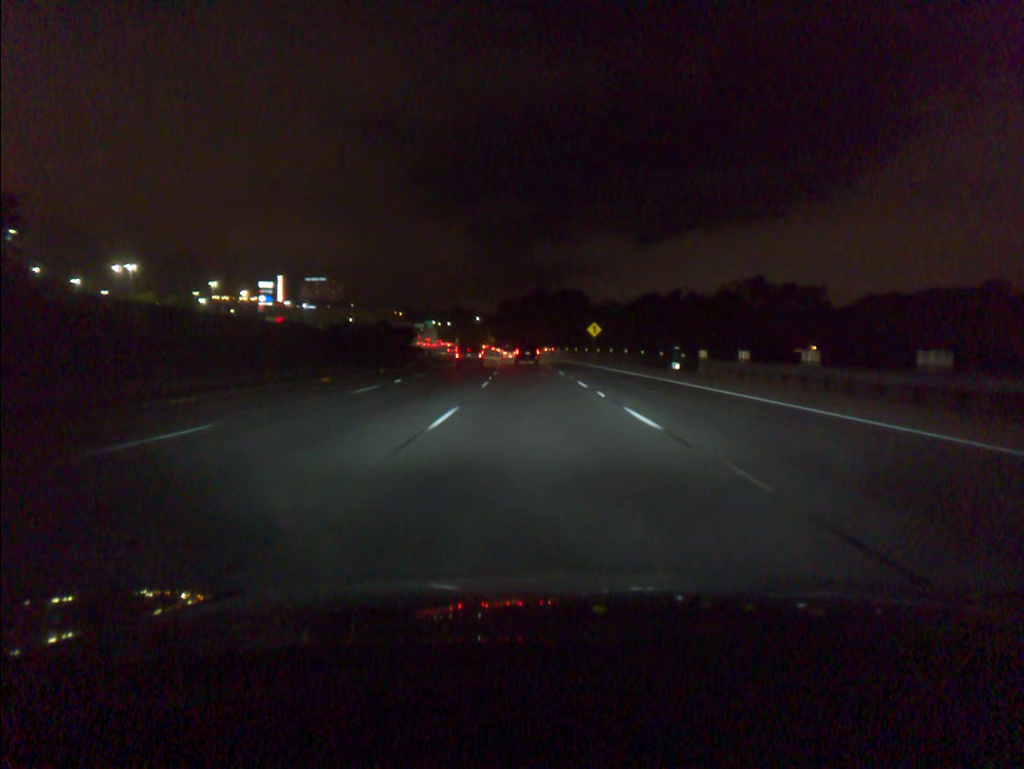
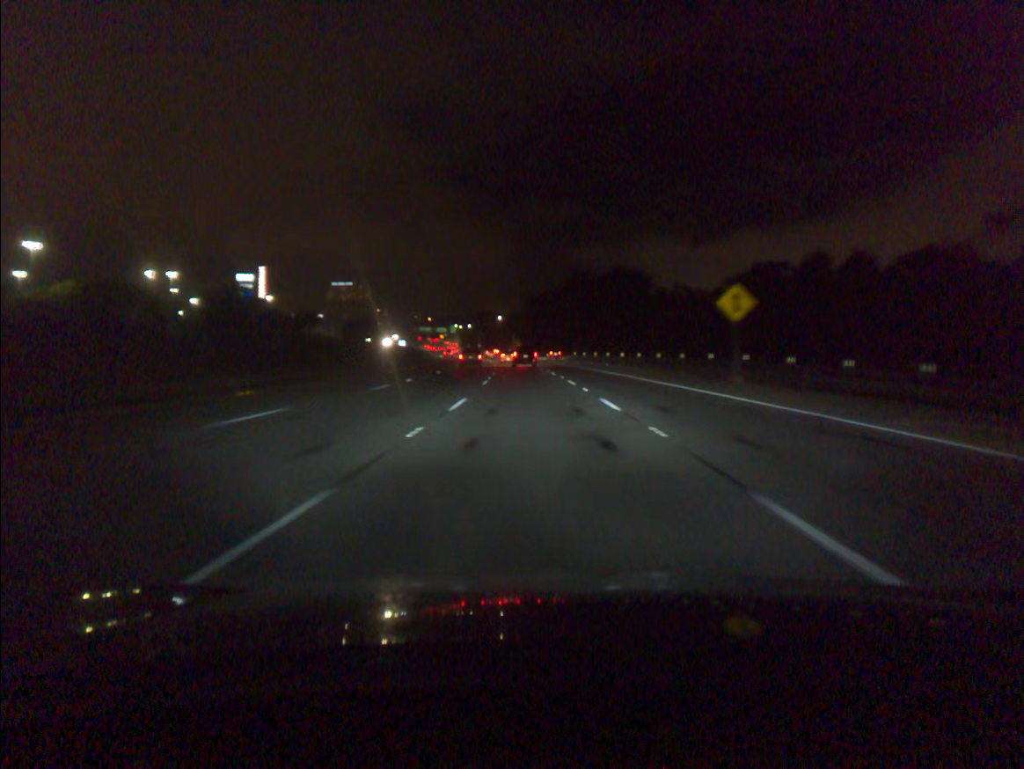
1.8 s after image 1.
(-1.1, +54.0) m; -2°
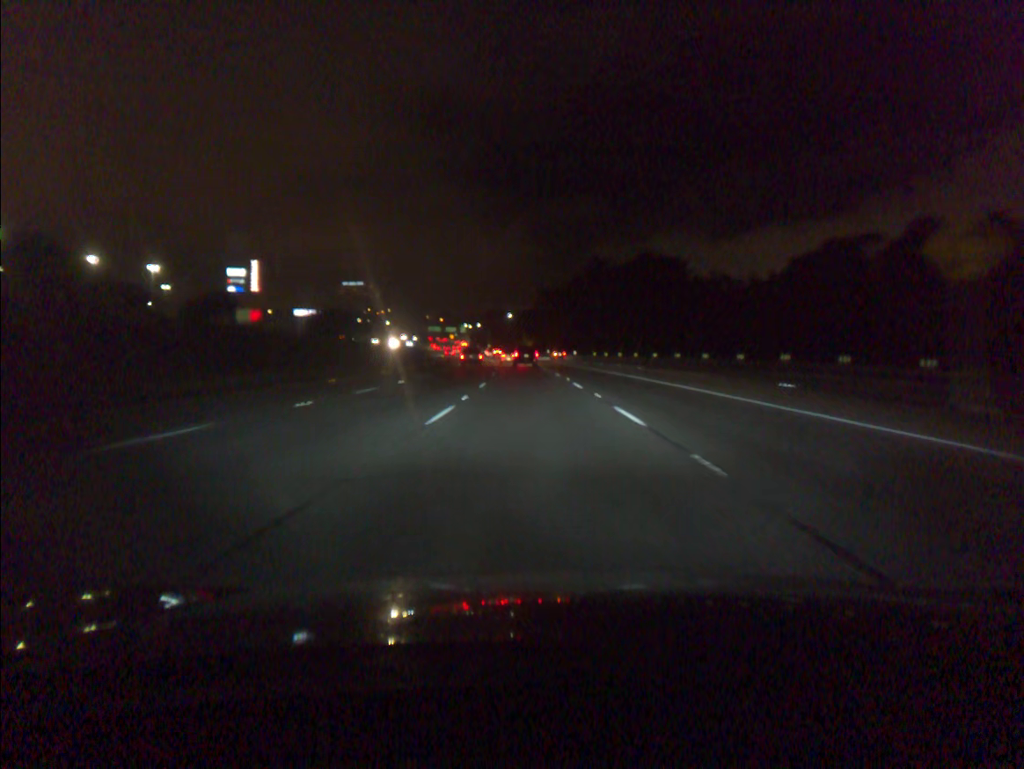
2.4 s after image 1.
(-0.2, +18.0) m; -1°
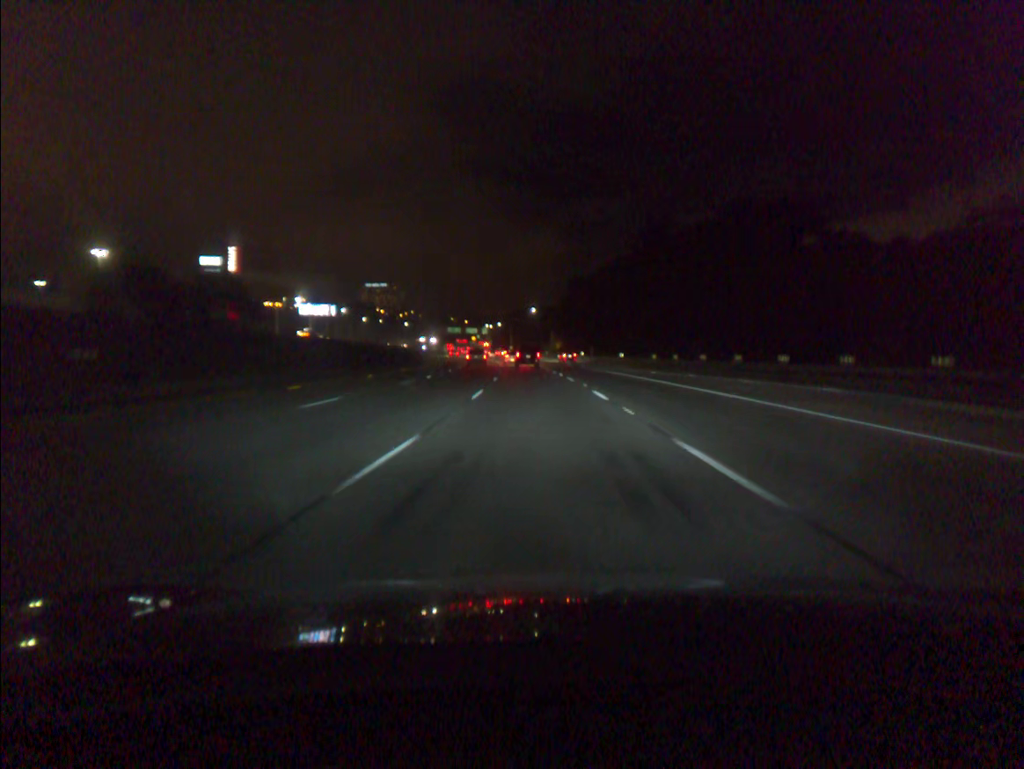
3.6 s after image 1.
(-0.6, +36.1) m; -2°
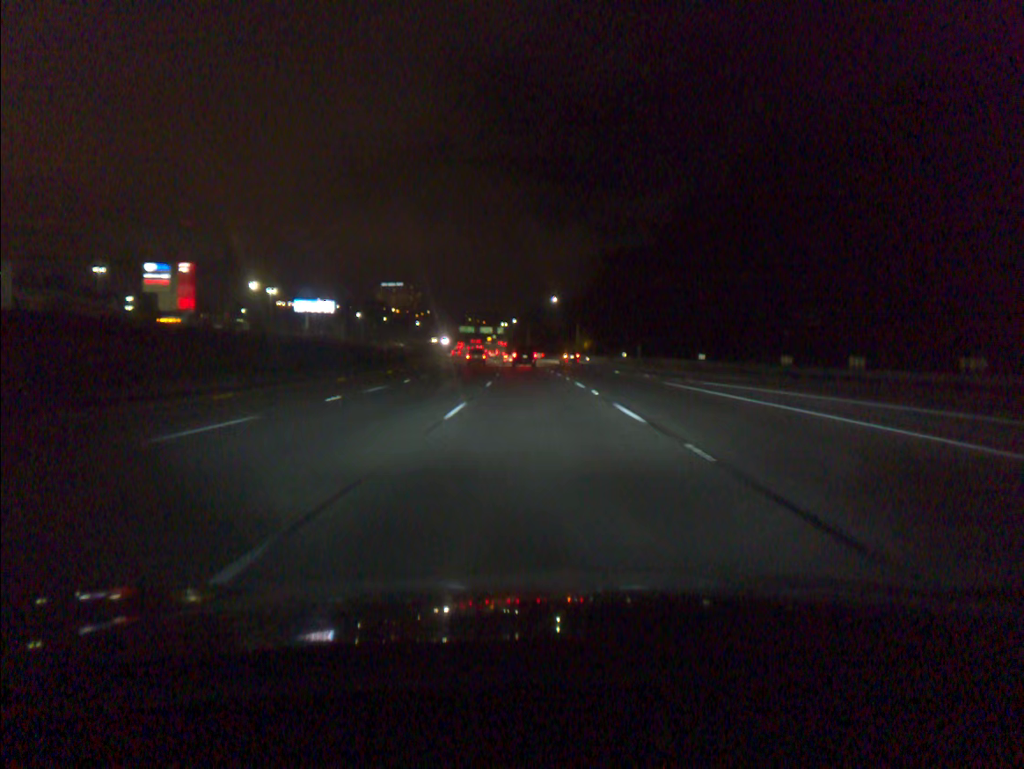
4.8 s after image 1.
(-0.5, +36.1) m; -1°
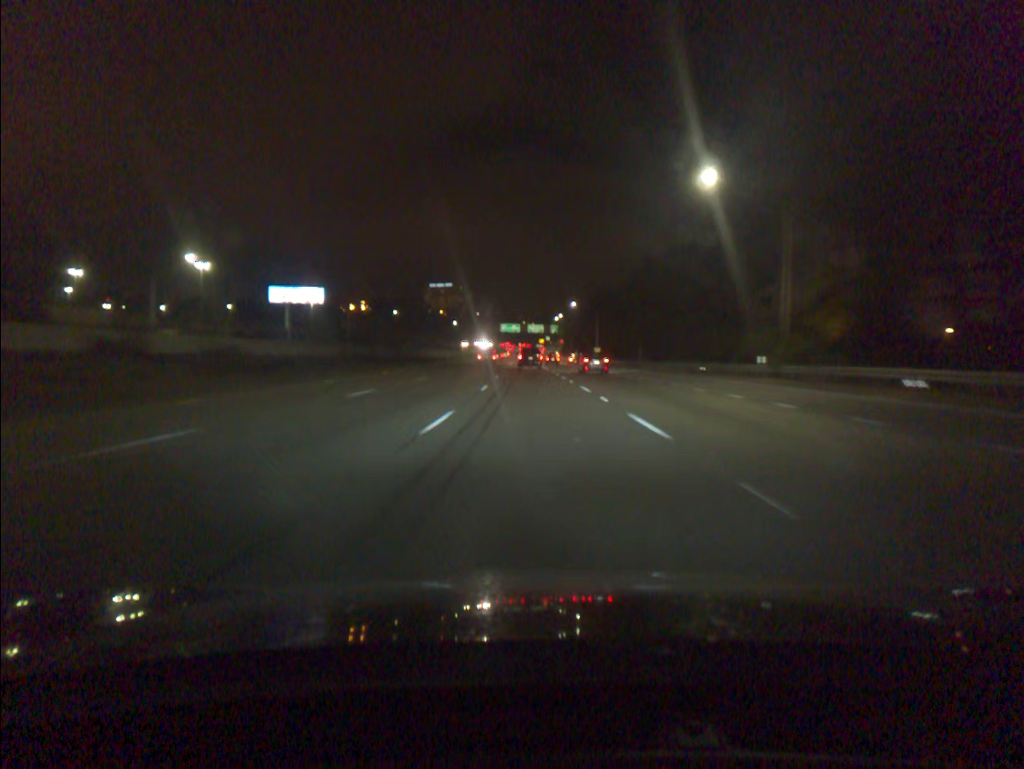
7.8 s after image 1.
(-3.2, +90.3) m; -4°
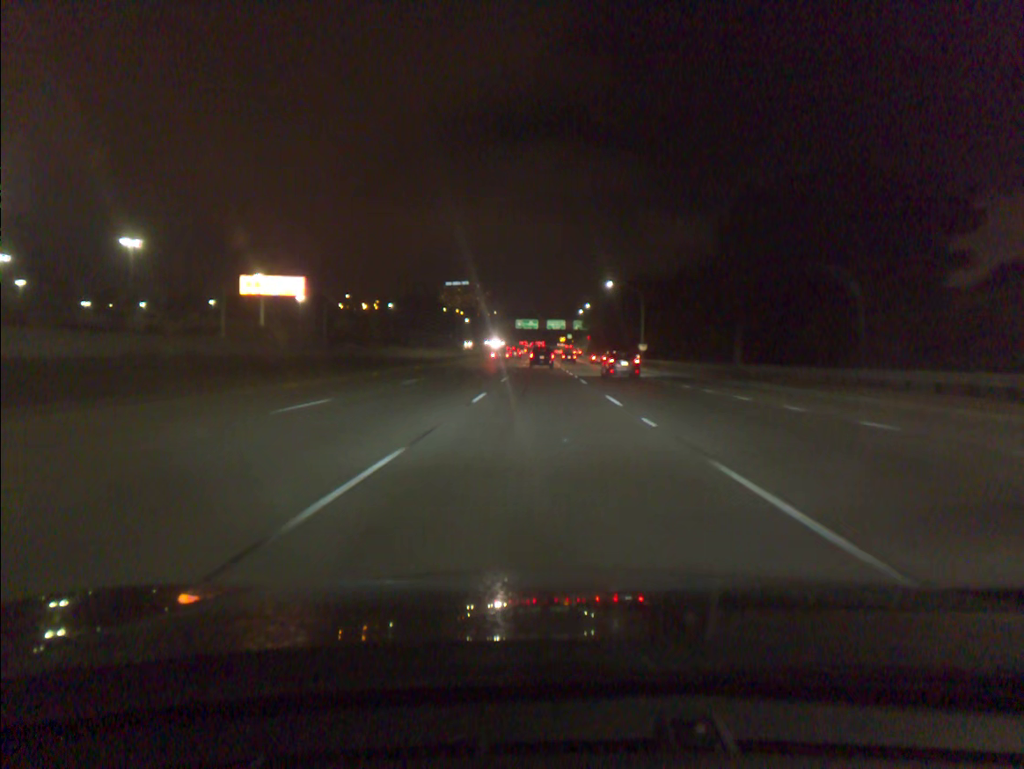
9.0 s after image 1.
(-0.5, +36.2) m; -1°
